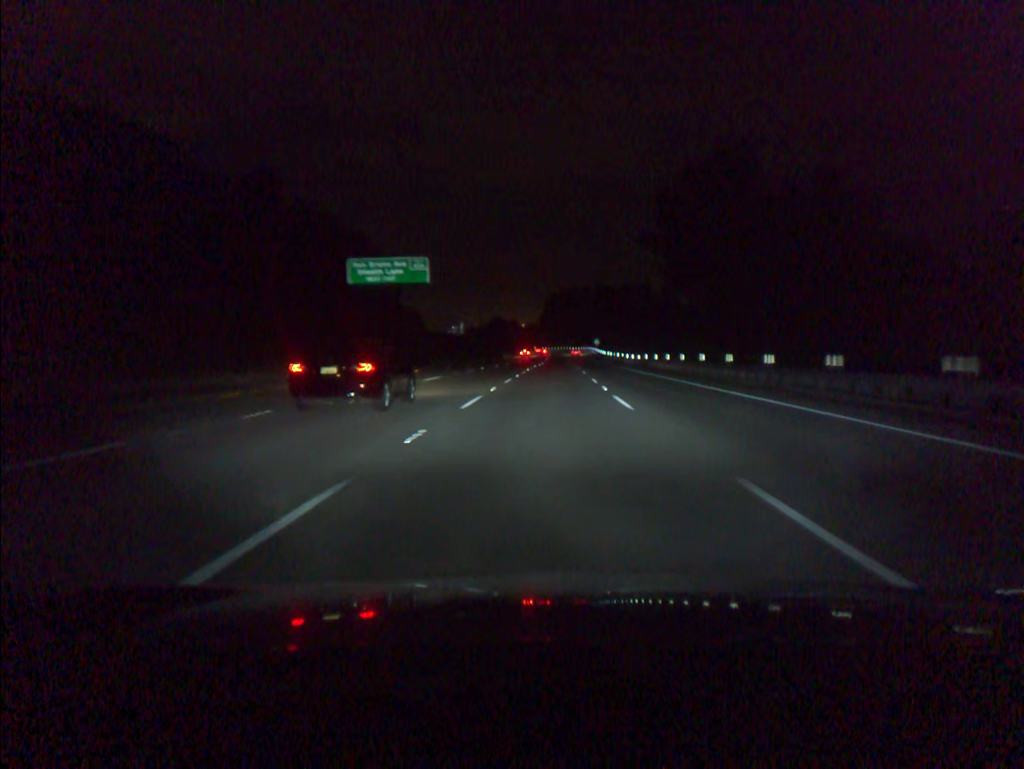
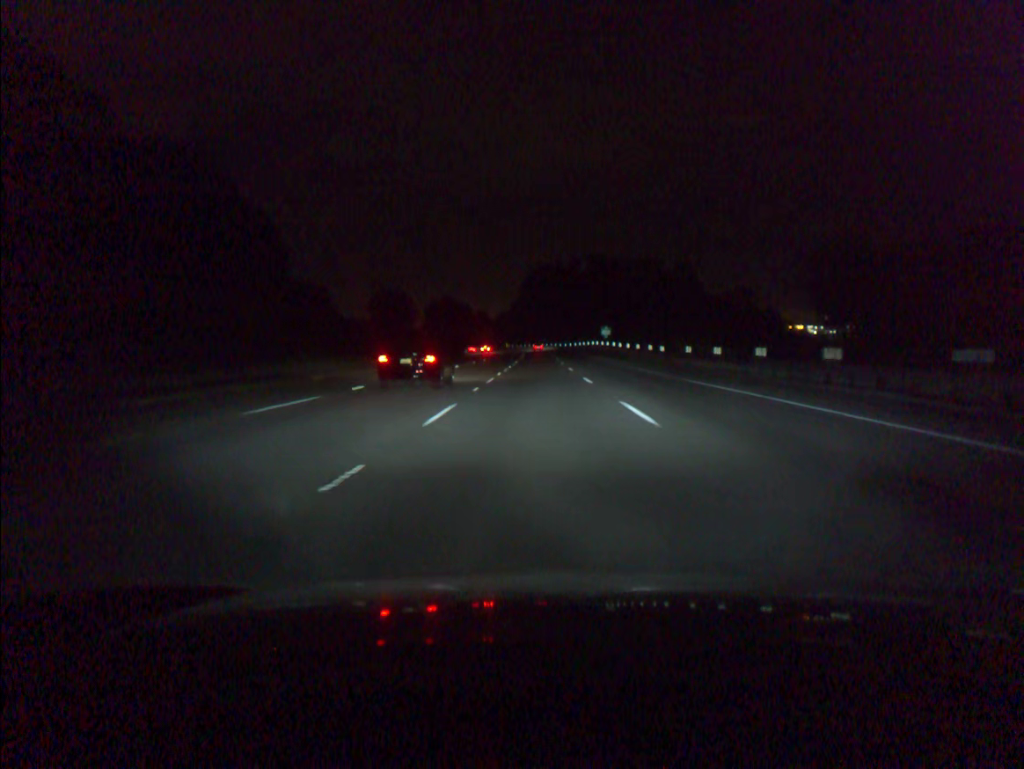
(+1.8, +92.2) m; +2°
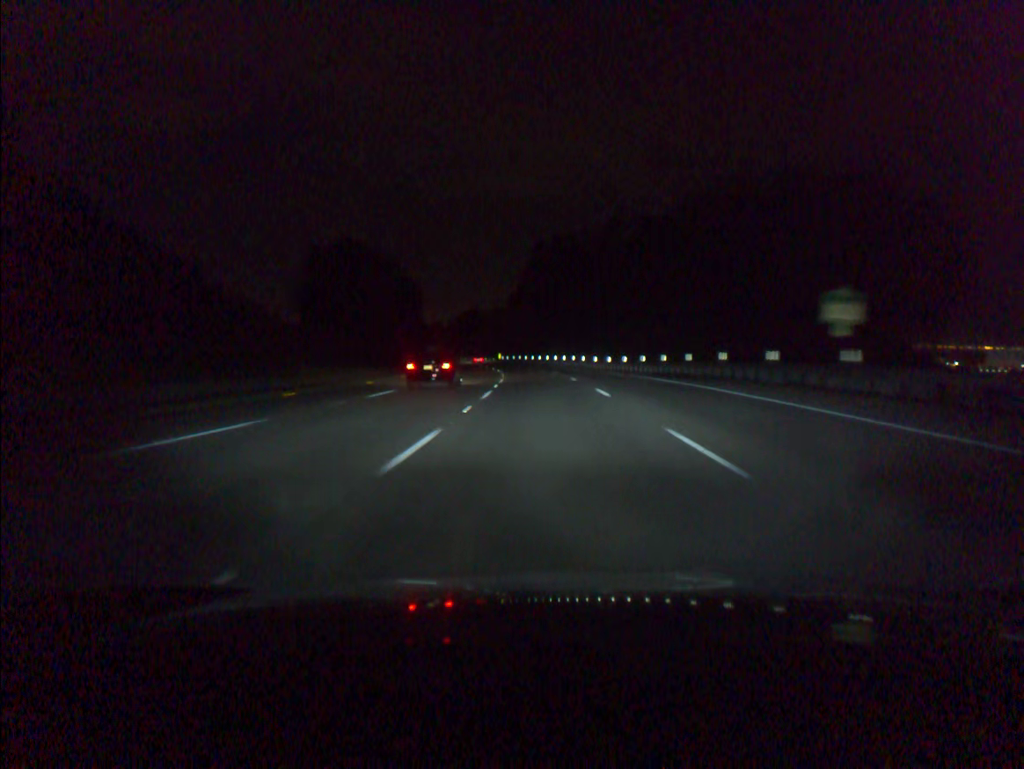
(-0.7, +92.1) m; -1°
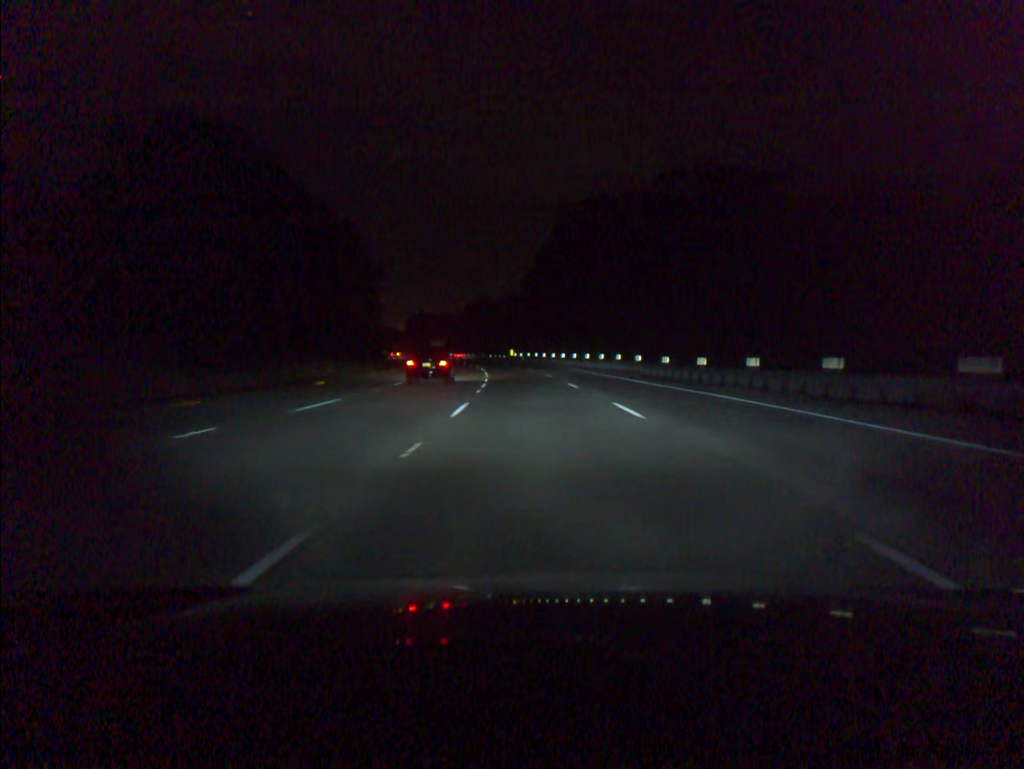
(-0.3, +36.8) m; -1°
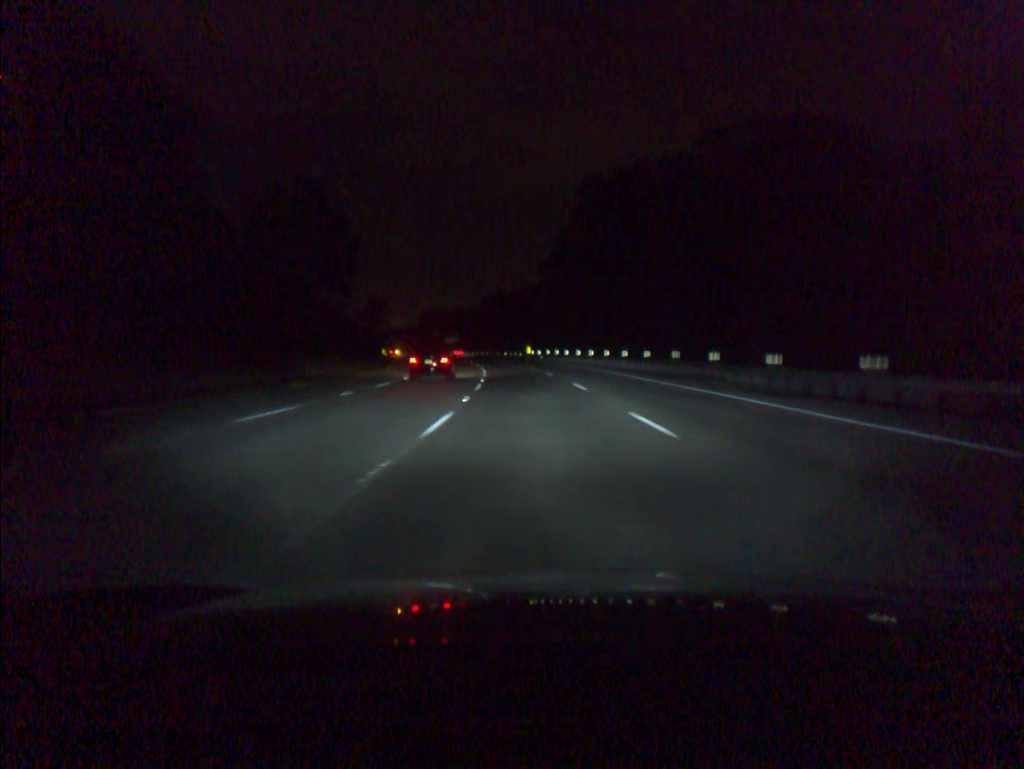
(-0.2, +18.4) m; -1°
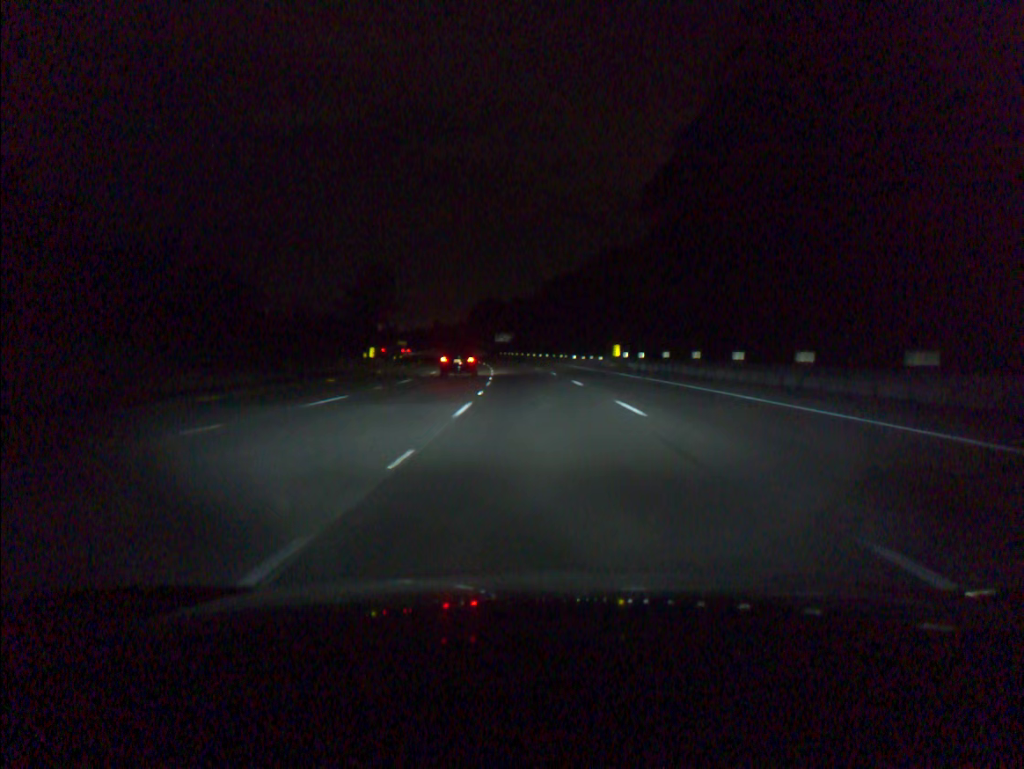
(-2.5, +54.9) m; -5°
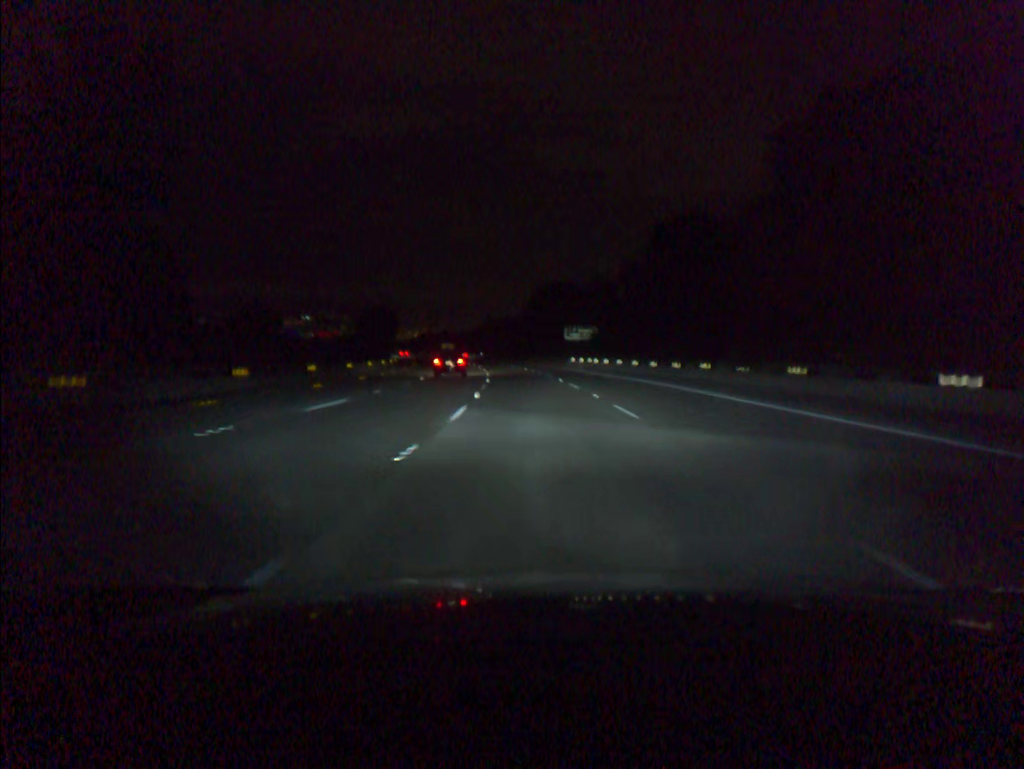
(-3.3, +73.2) m; -6°
